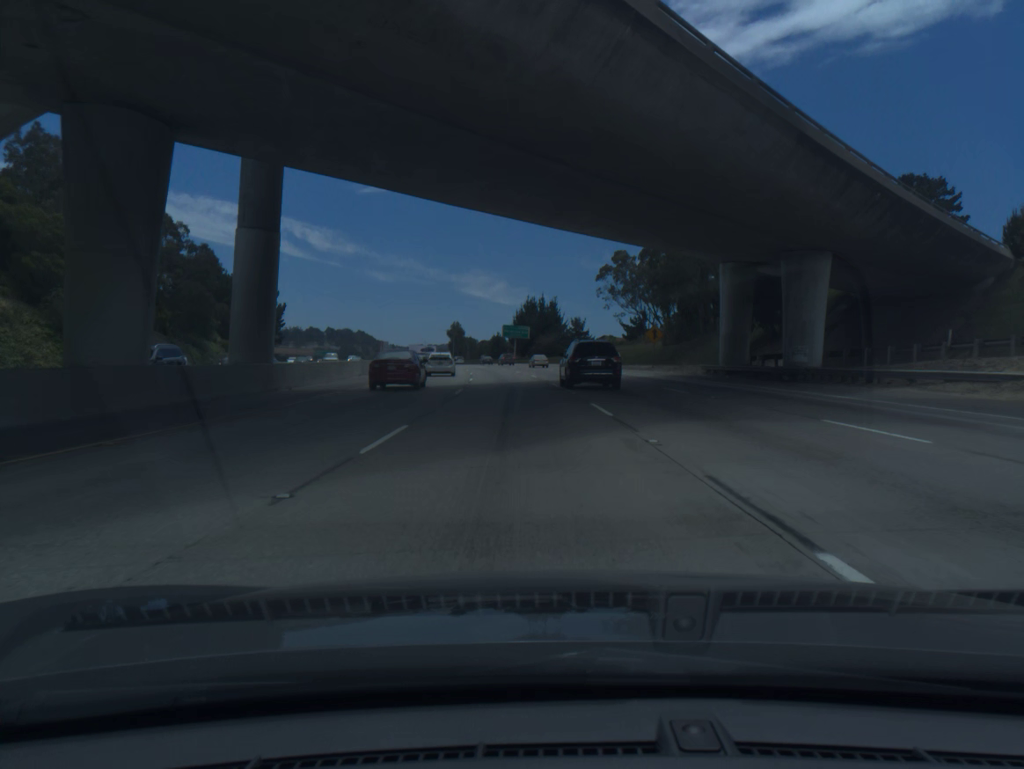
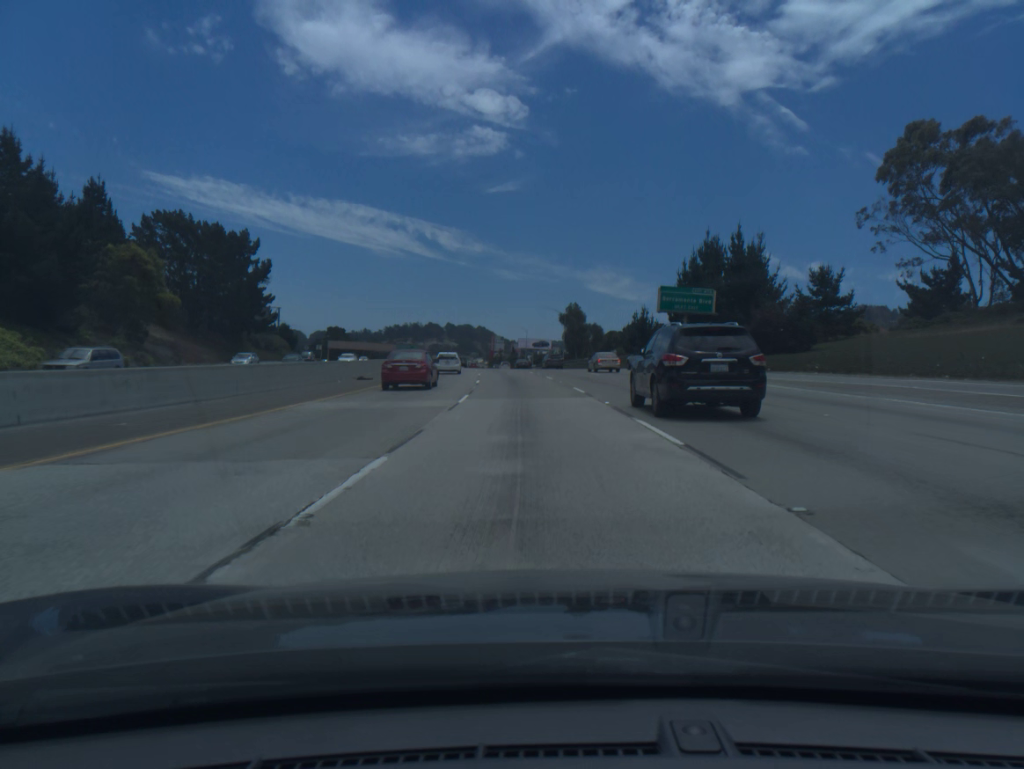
(-7.6, +91.9) m; -9°
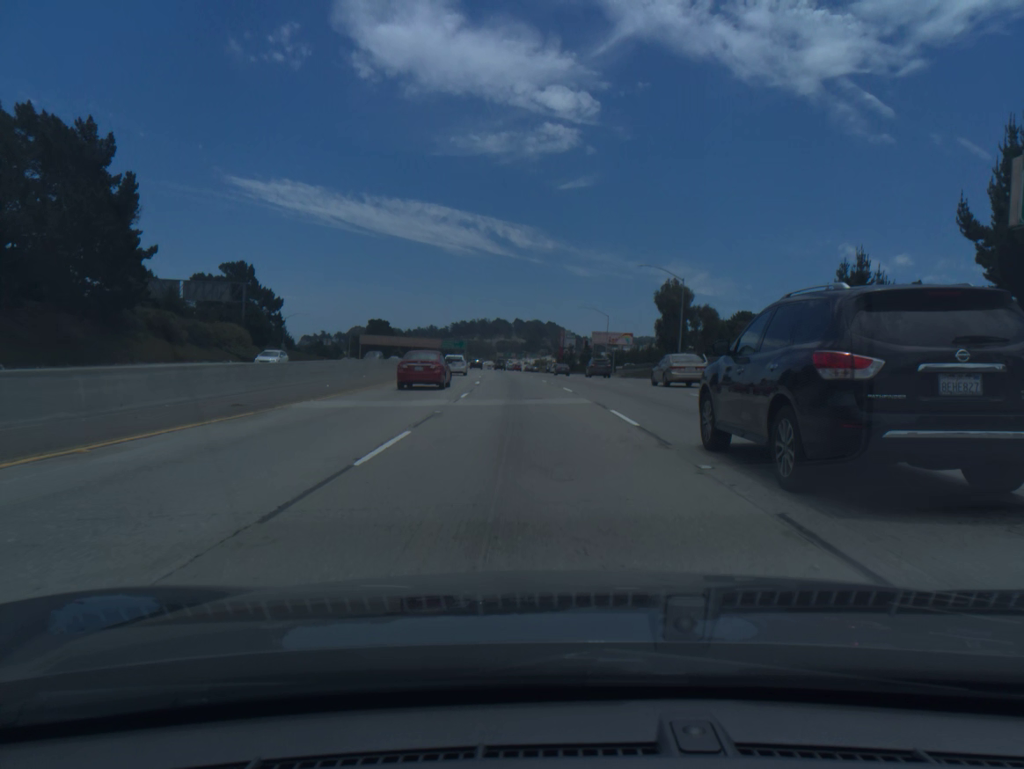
(-2.4, +55.4) m; -5°
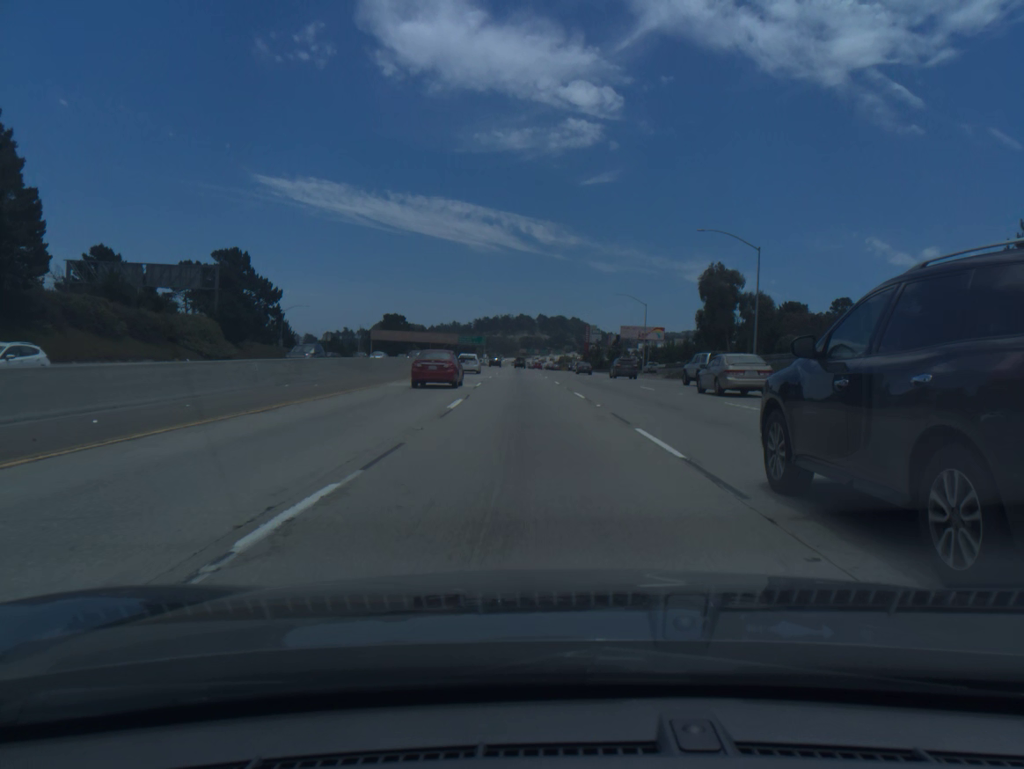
(-0.3, +18.5) m; -2°
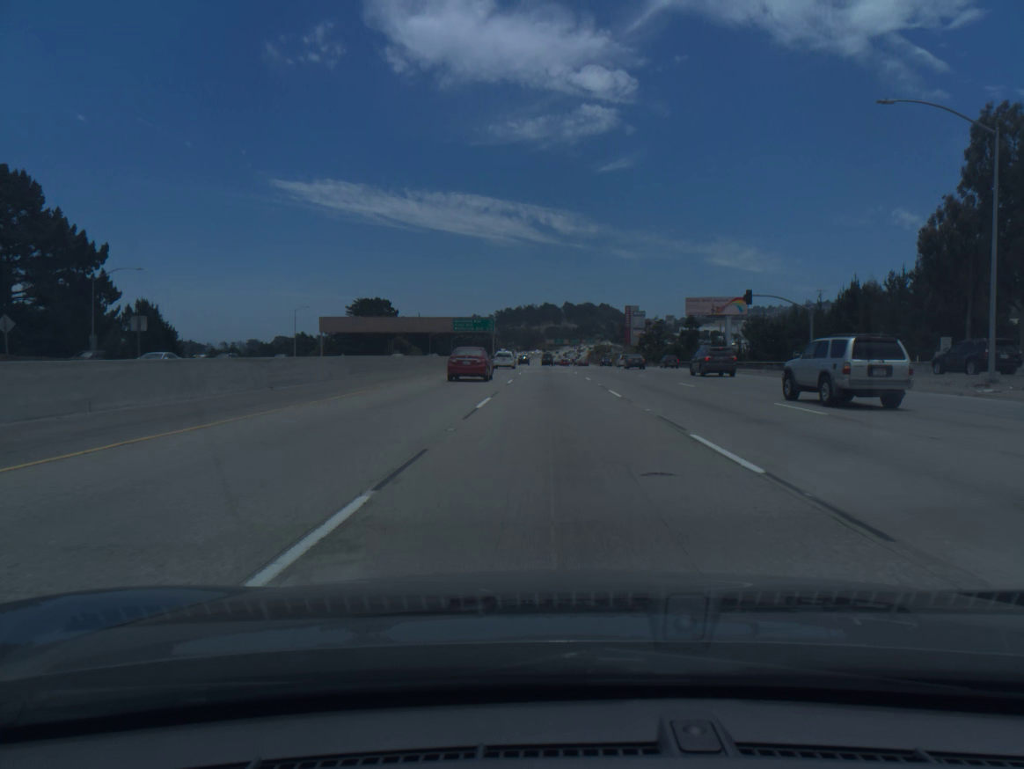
(-2.4, +74.1) m; -2°
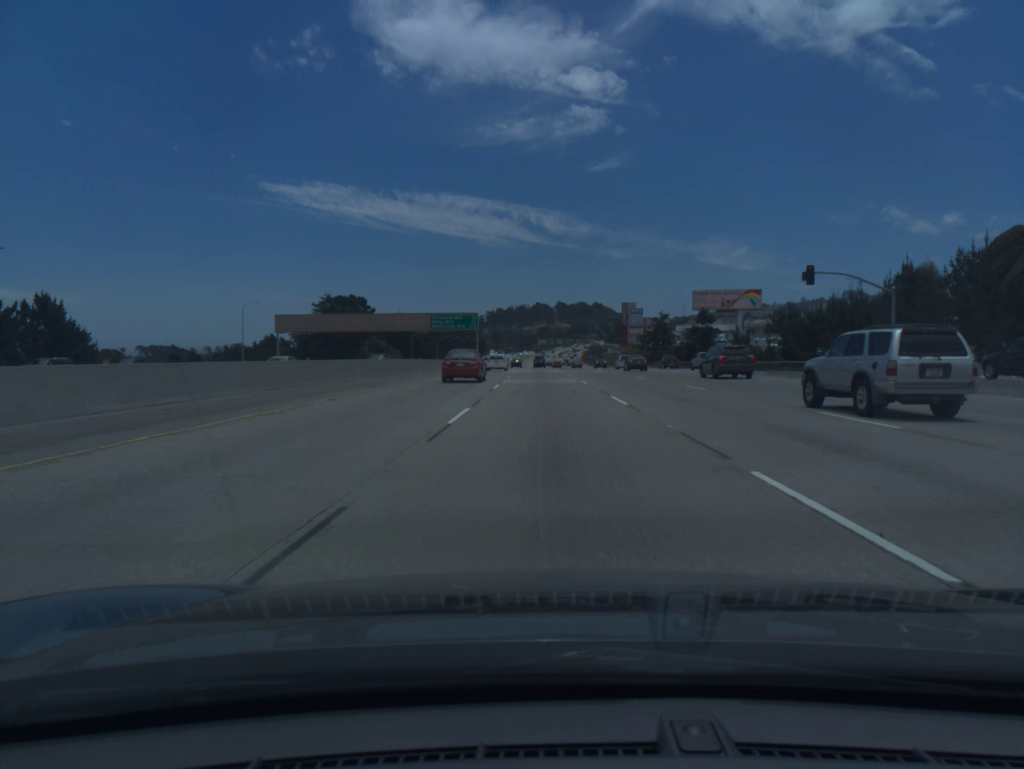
(+0.1, +18.5) m; +1°
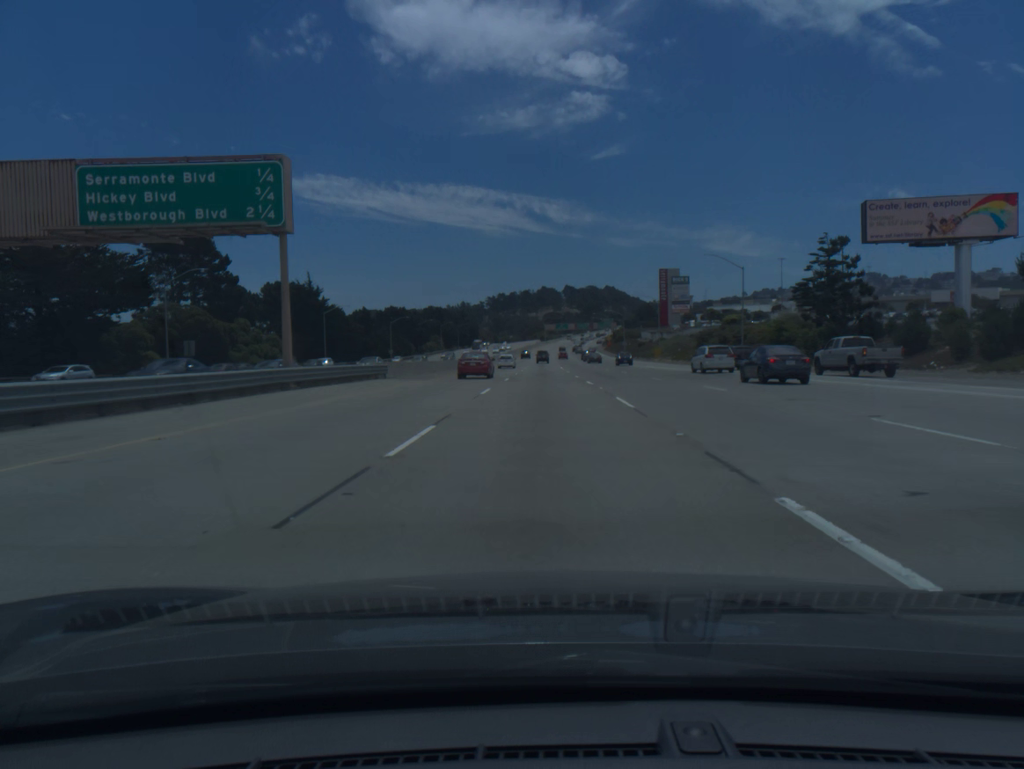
(-0.3, +92.2) m; 0°
